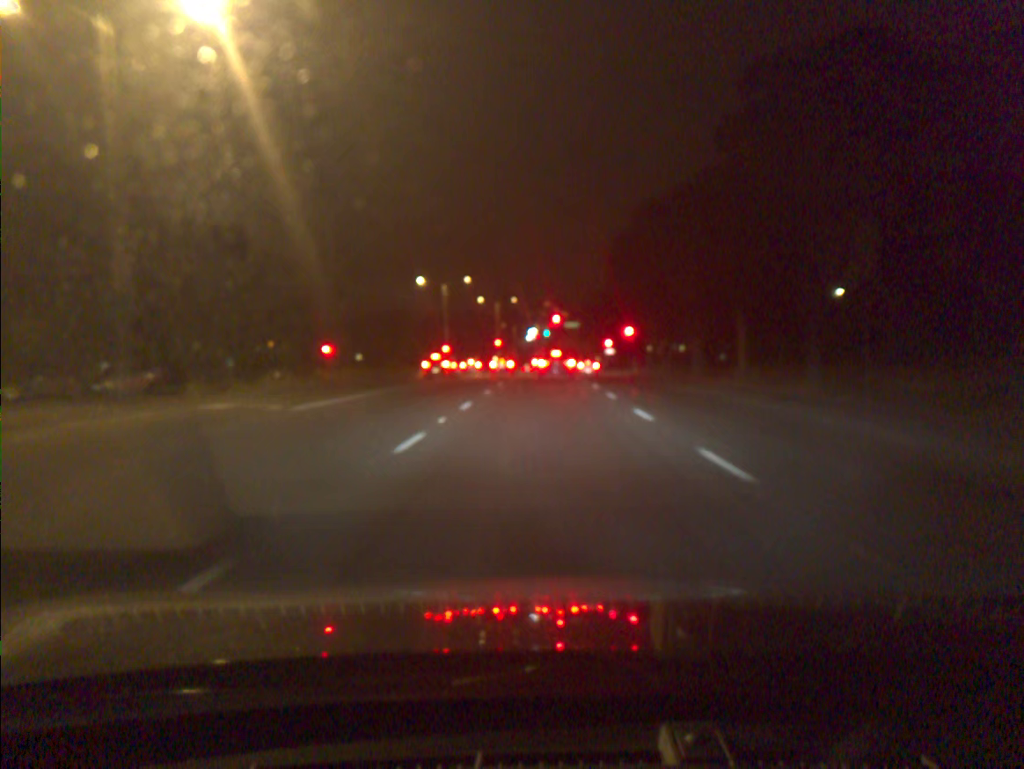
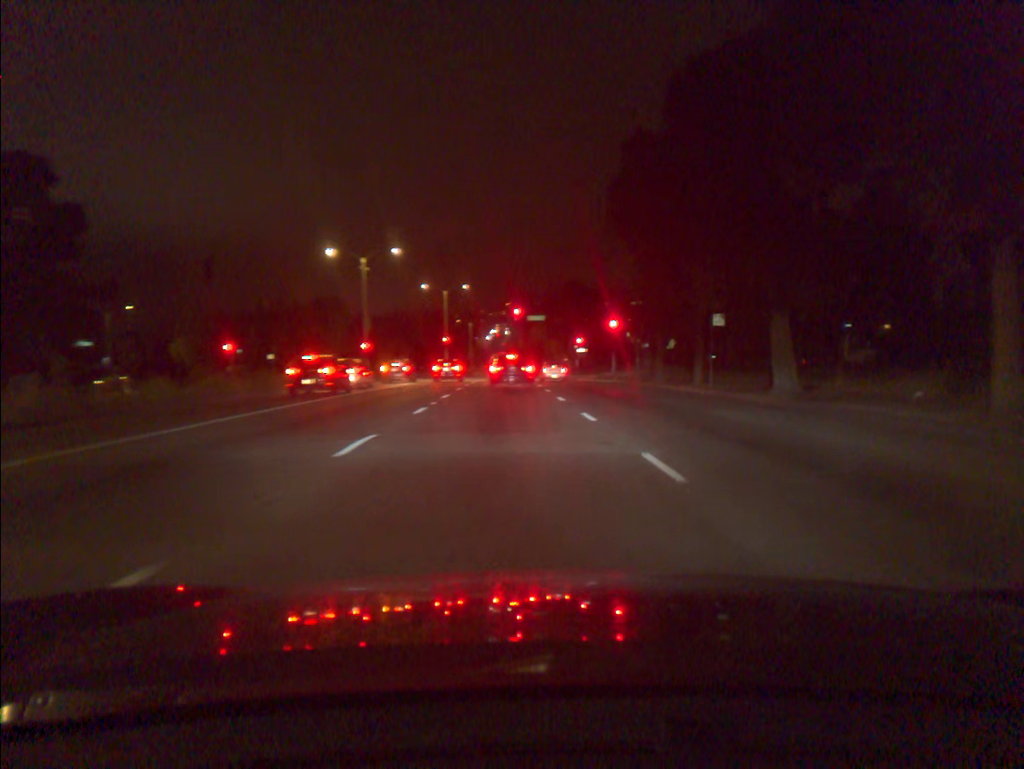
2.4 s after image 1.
(+0.2, +22.0) m; +4°
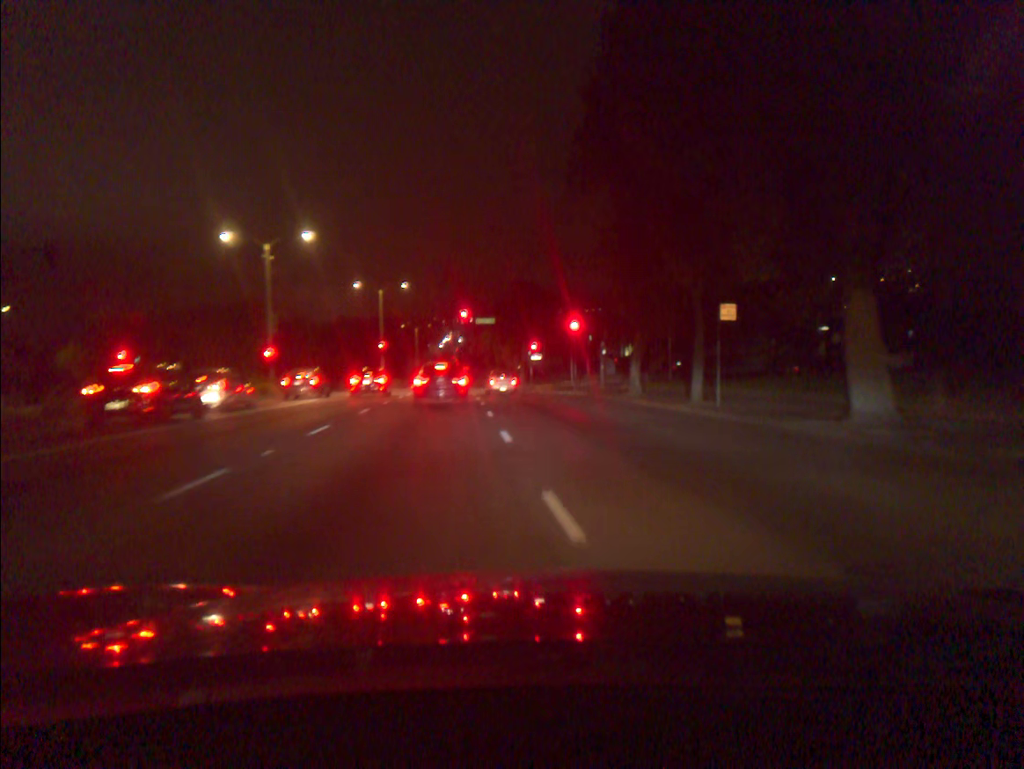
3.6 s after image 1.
(+0.2, +9.4) m; +3°
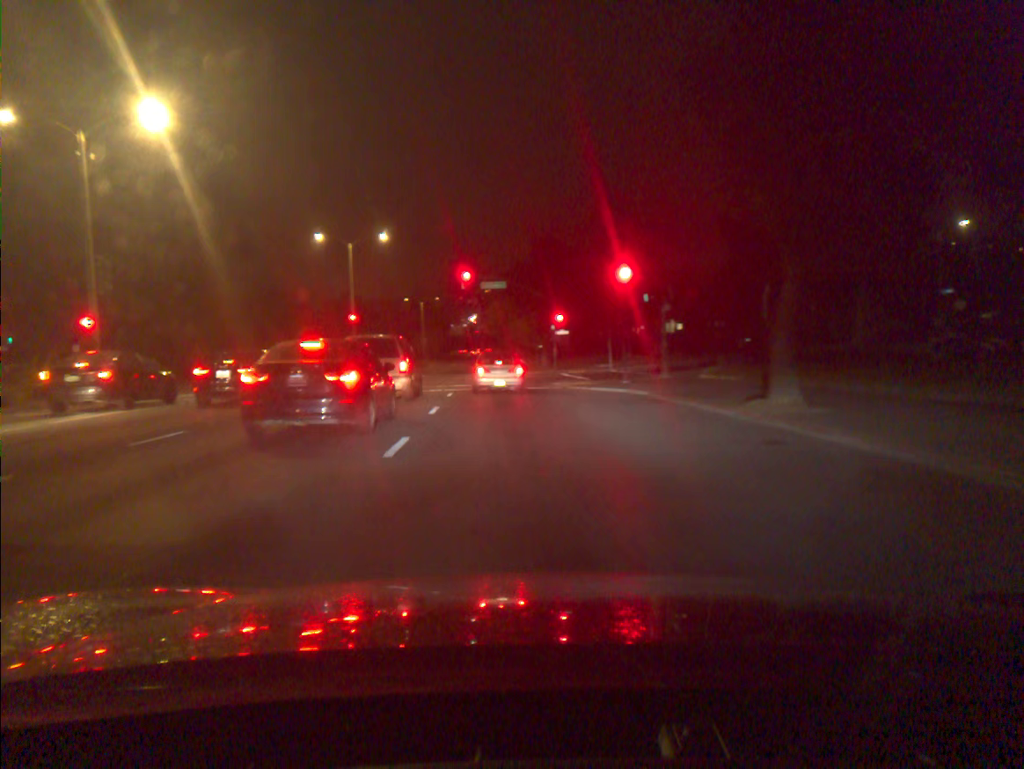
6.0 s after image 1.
(-0.2, +18.7) m; -4°
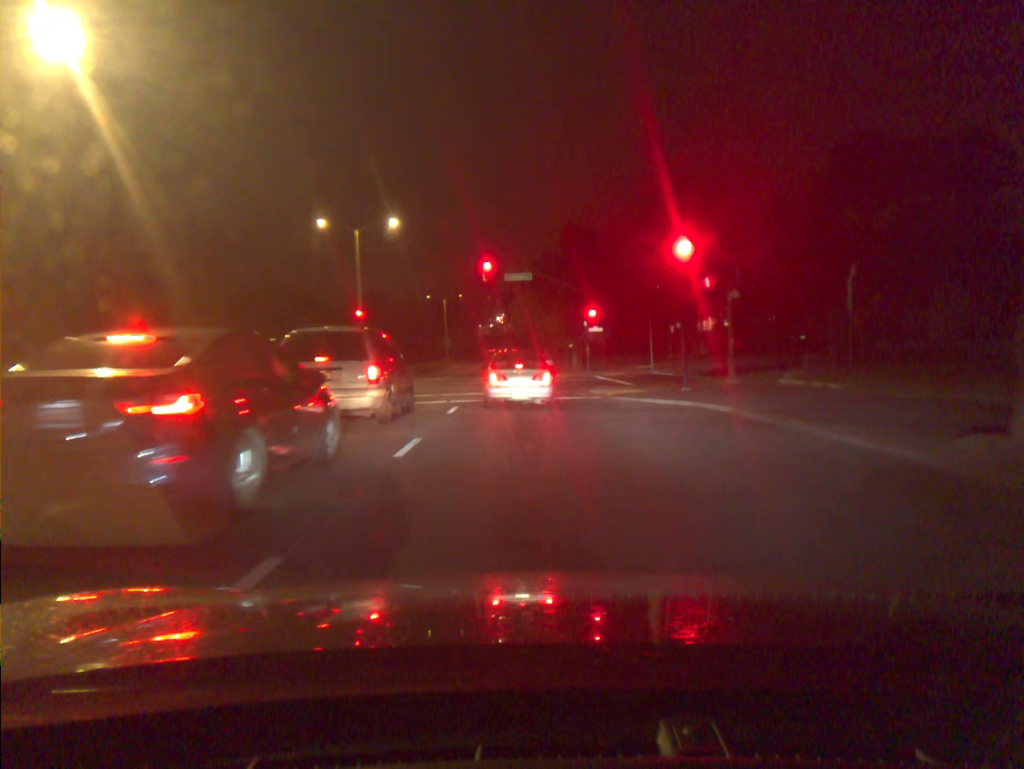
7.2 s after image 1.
(-0.1, +6.7) m; -1°
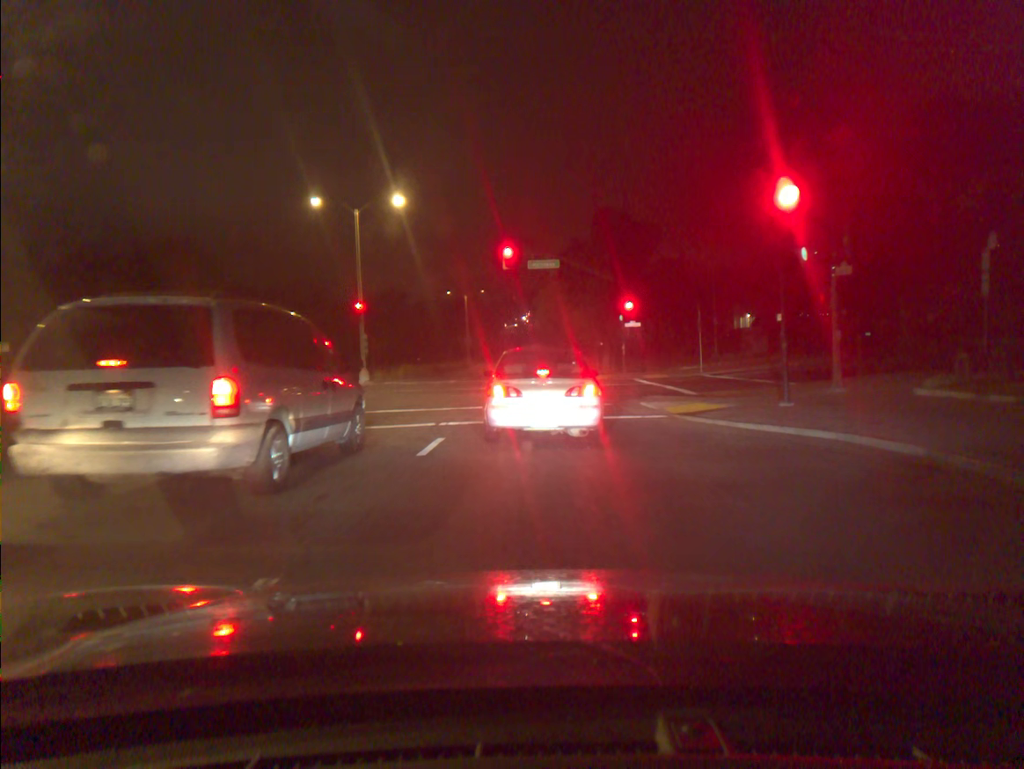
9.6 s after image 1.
(-0.2, +7.3) m; -2°
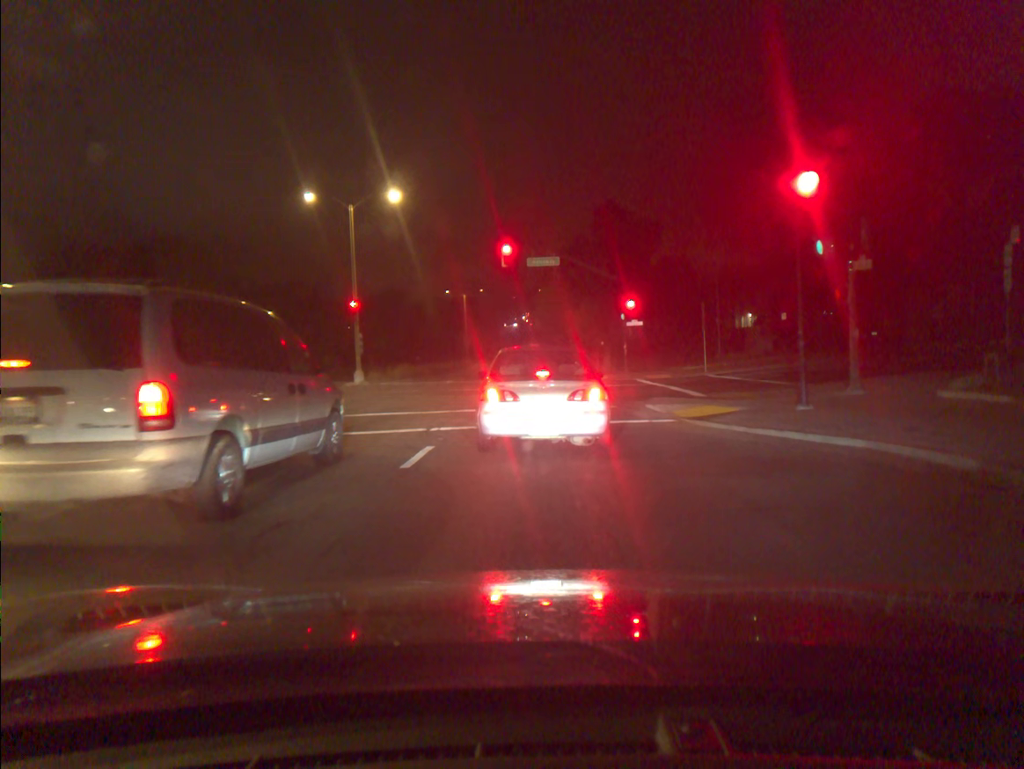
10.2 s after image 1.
(0.0, +1.1) m; +1°
